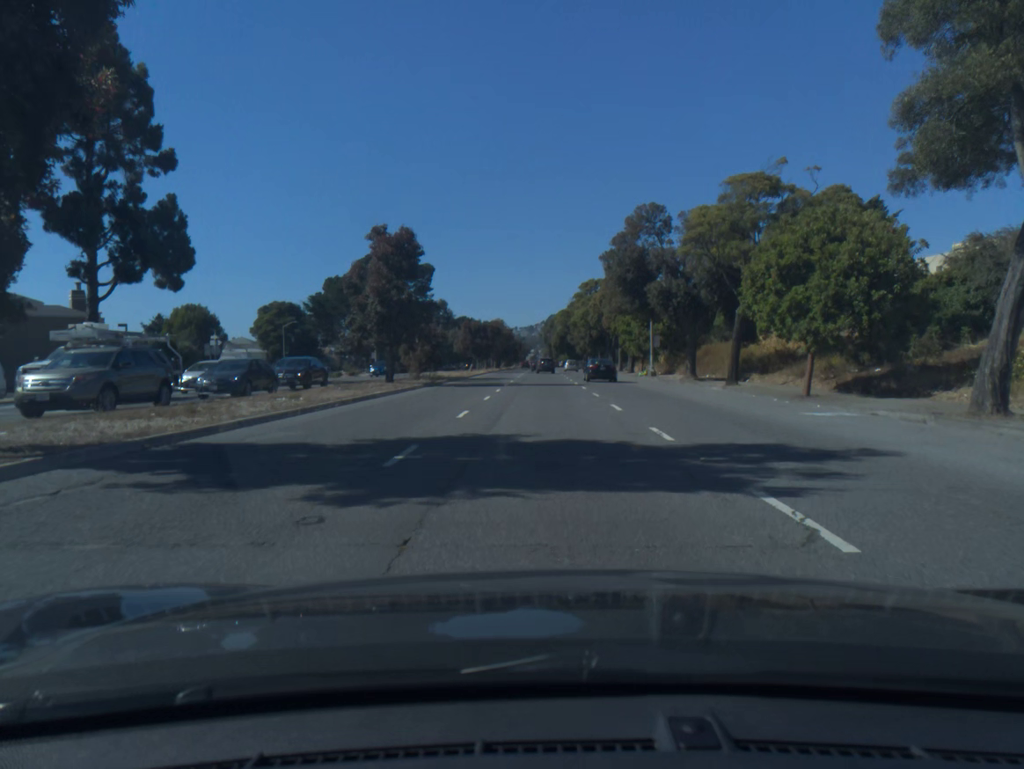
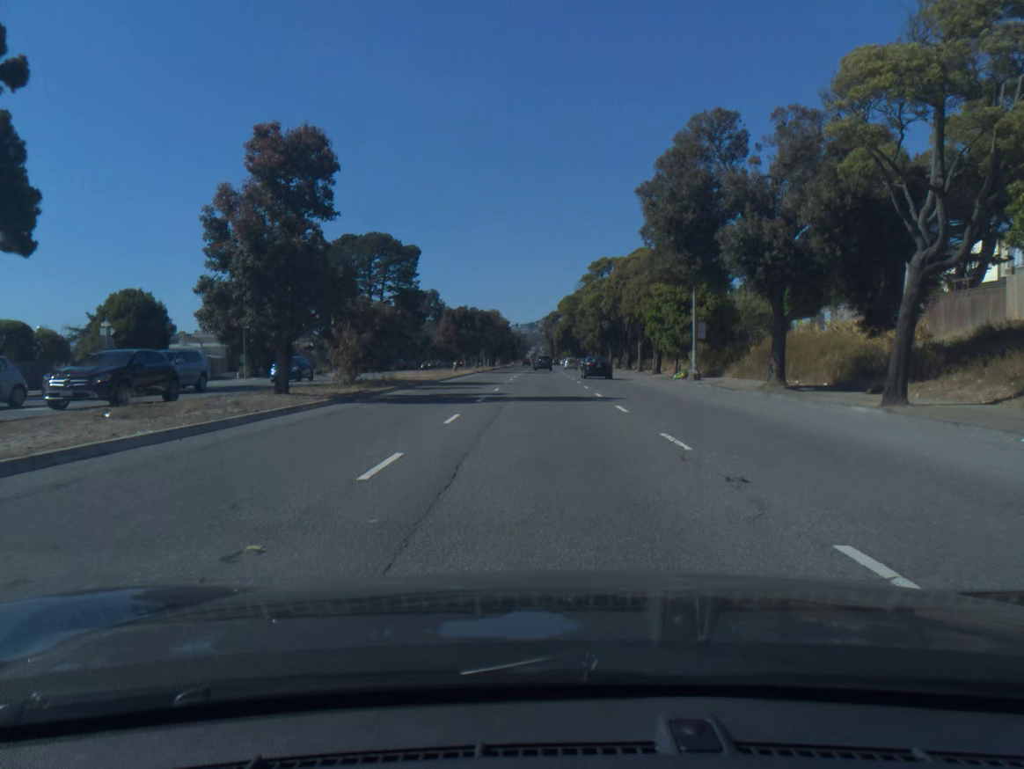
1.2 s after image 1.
(0.0, +16.1) m; 0°
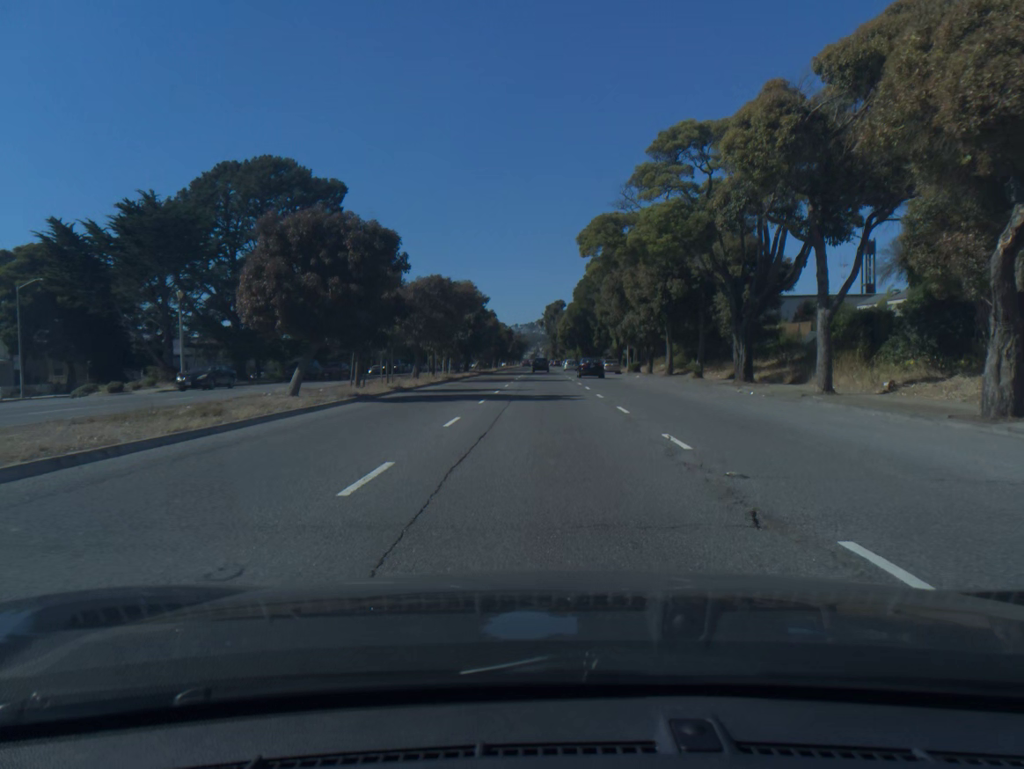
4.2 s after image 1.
(-0.1, +44.1) m; 0°
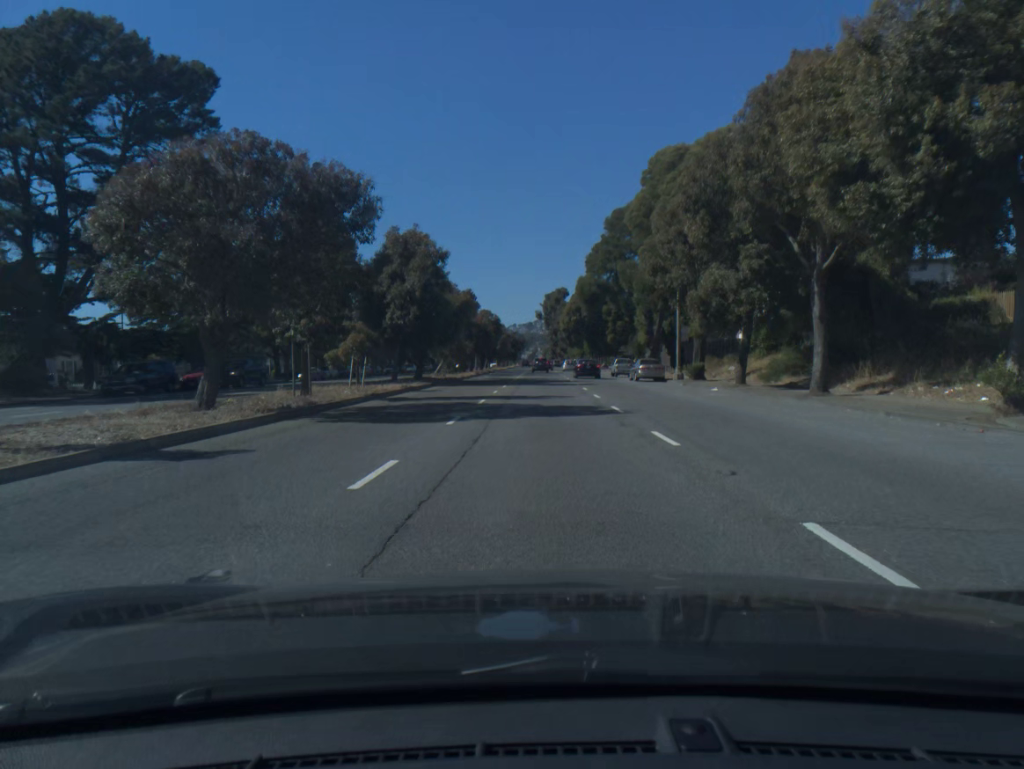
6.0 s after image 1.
(0.0, +29.0) m; 0°
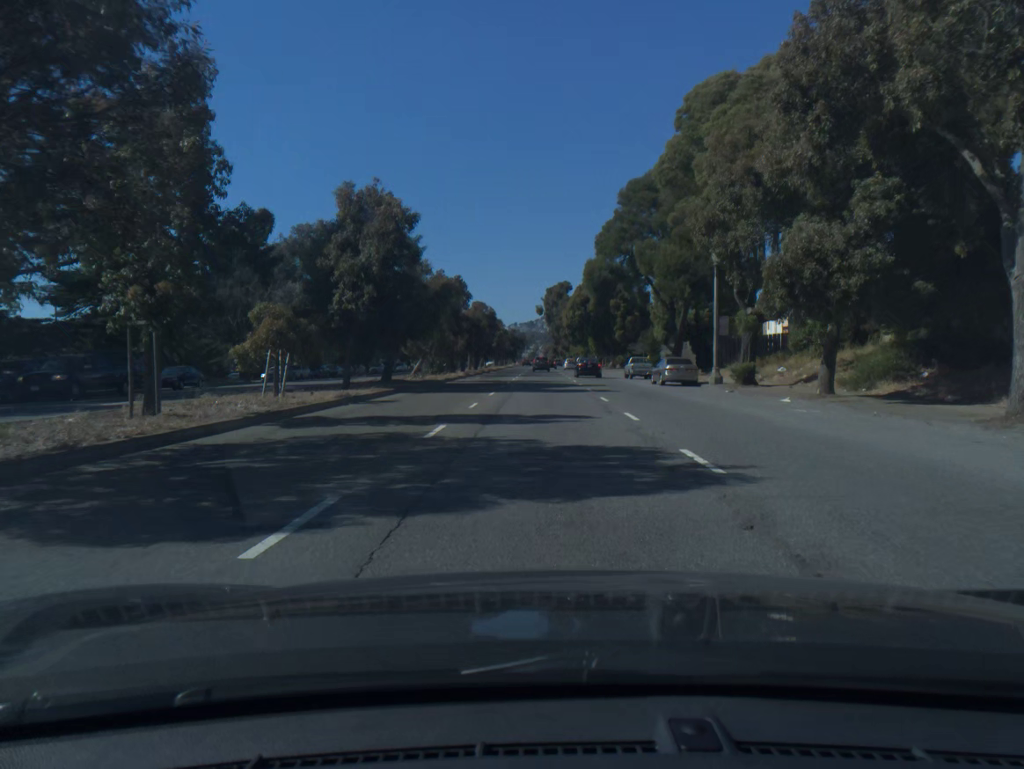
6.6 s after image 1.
(0.0, +10.1) m; 0°
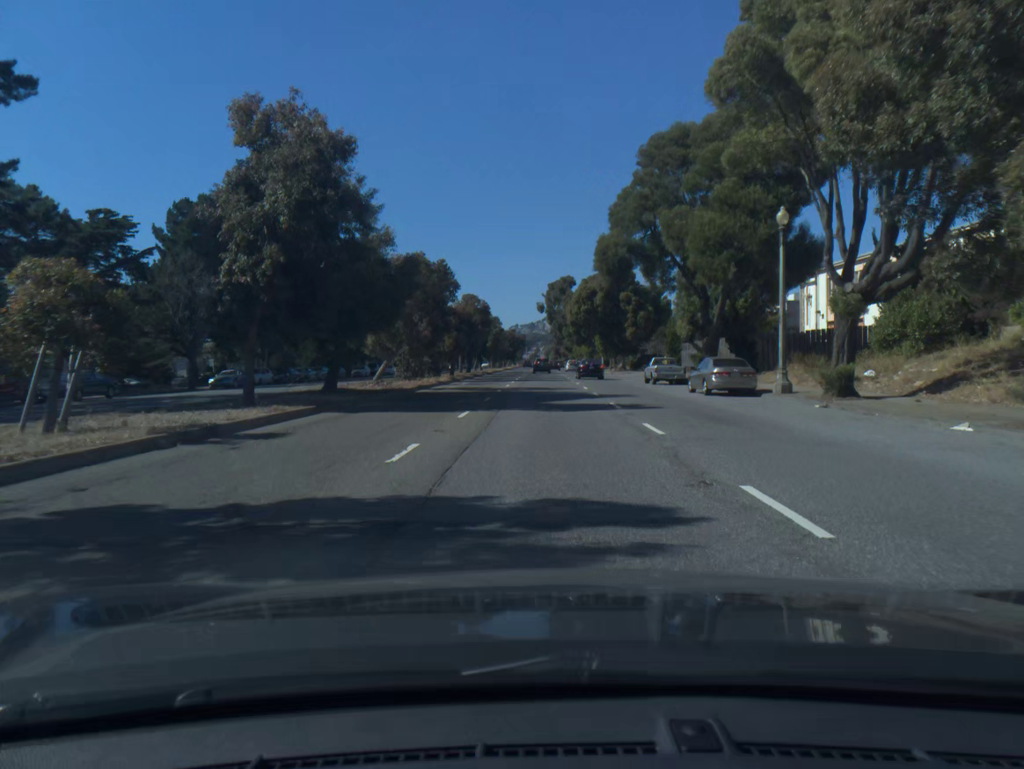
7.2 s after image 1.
(0.0, +10.3) m; 0°
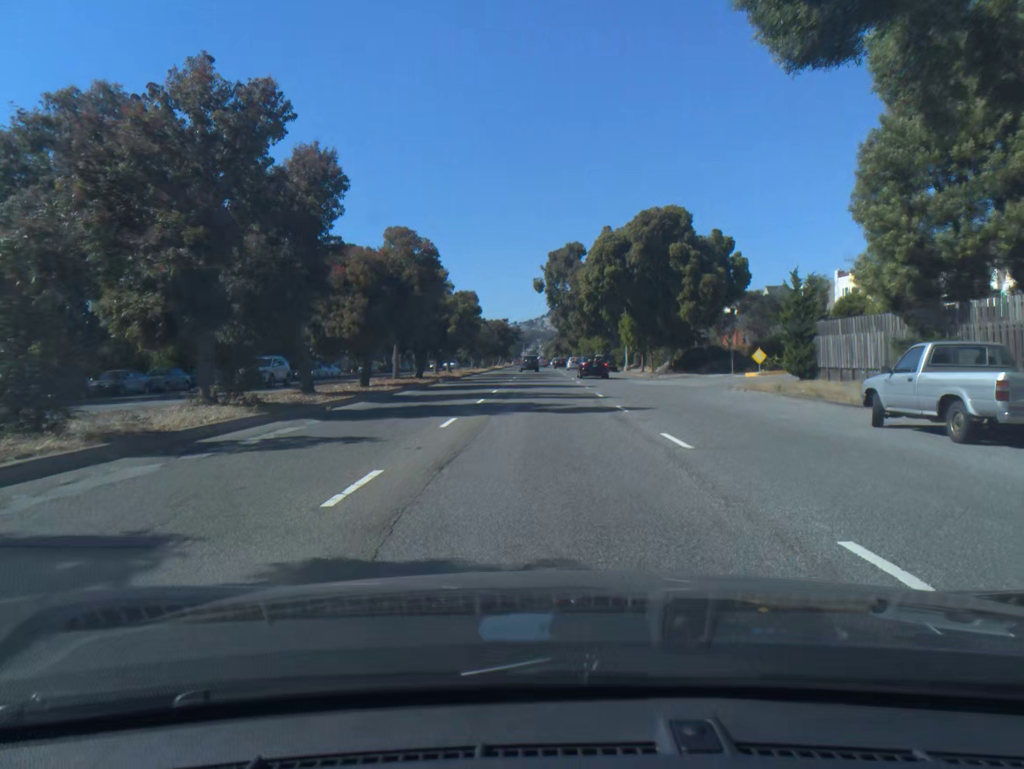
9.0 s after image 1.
(0.0, +31.4) m; 0°
